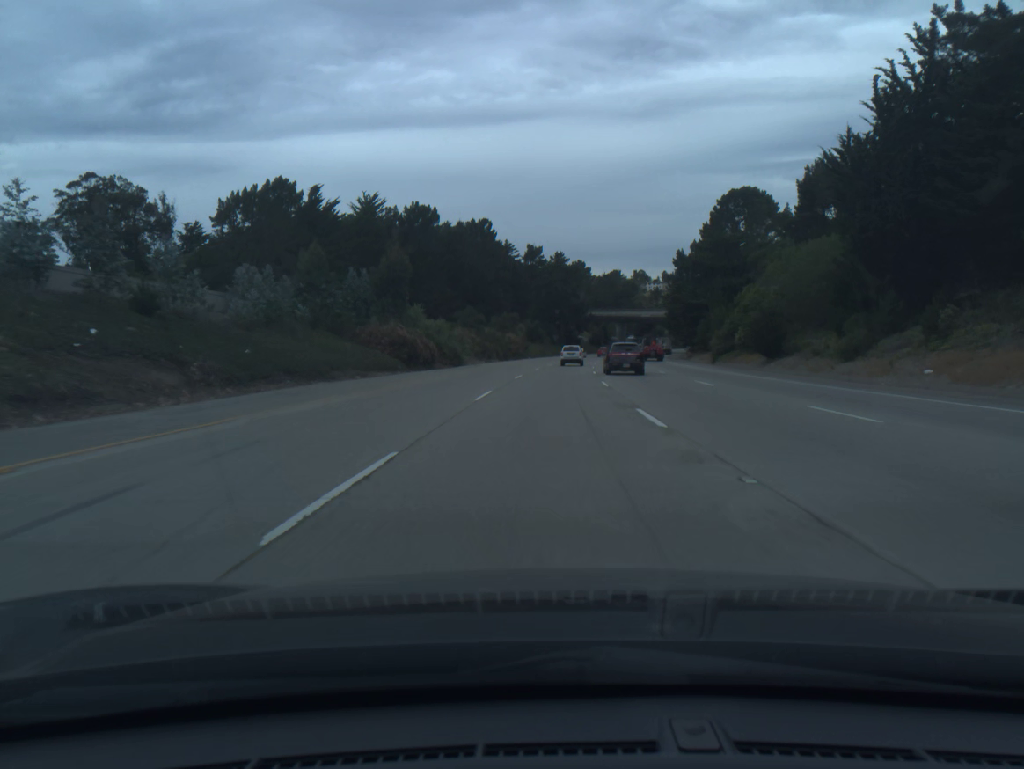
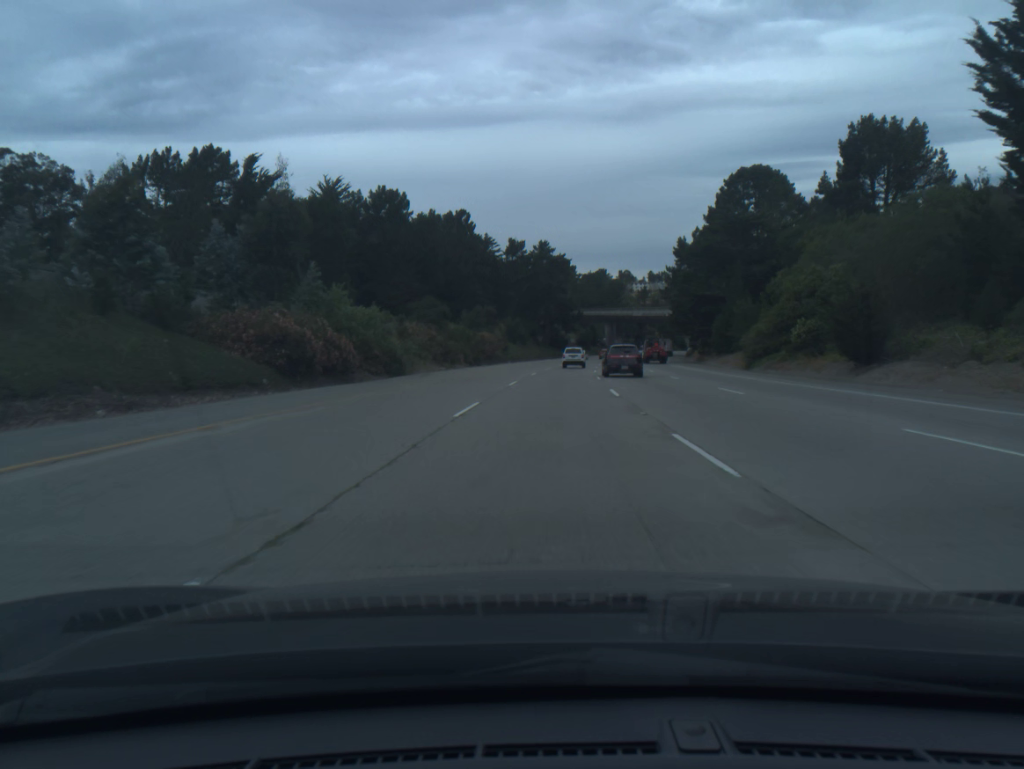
(+0.2, +19.1) m; +1°
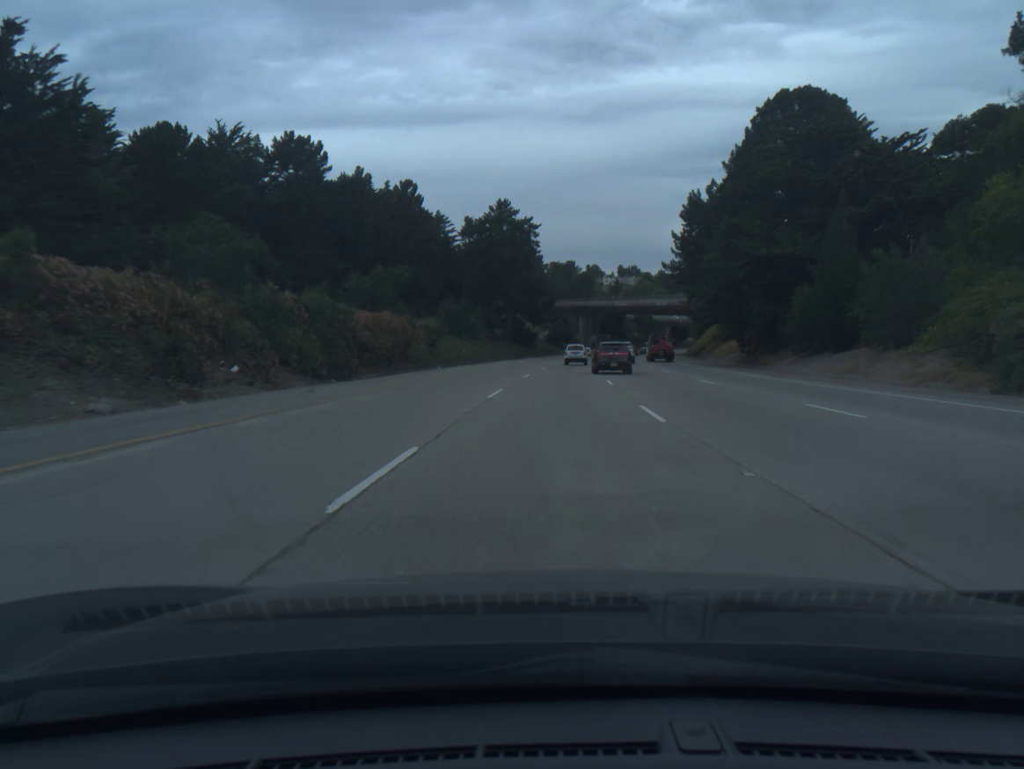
(+0.8, +38.1) m; +2°
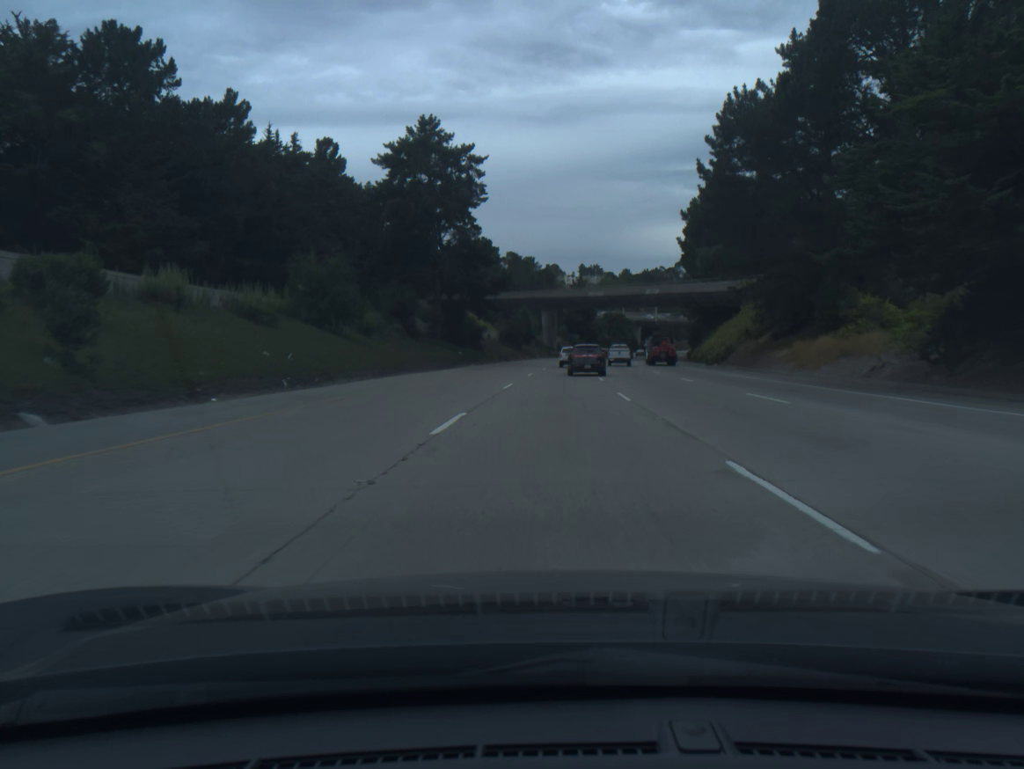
(+1.0, +38.0) m; +3°
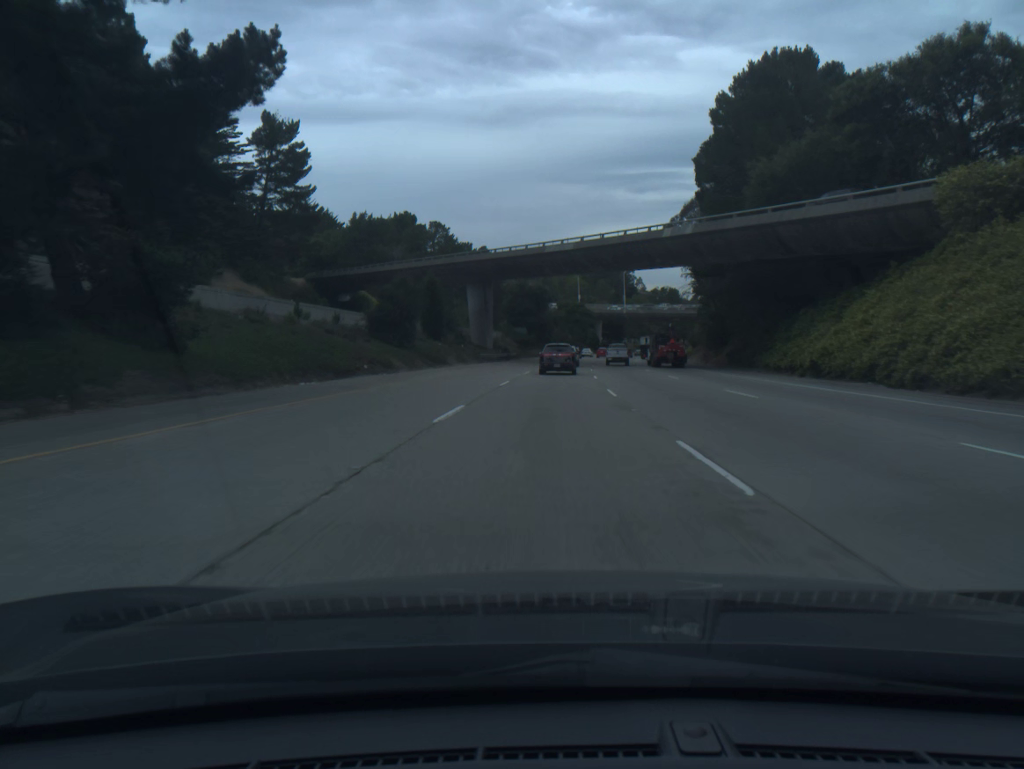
(+2.2, +56.7) m; +4°
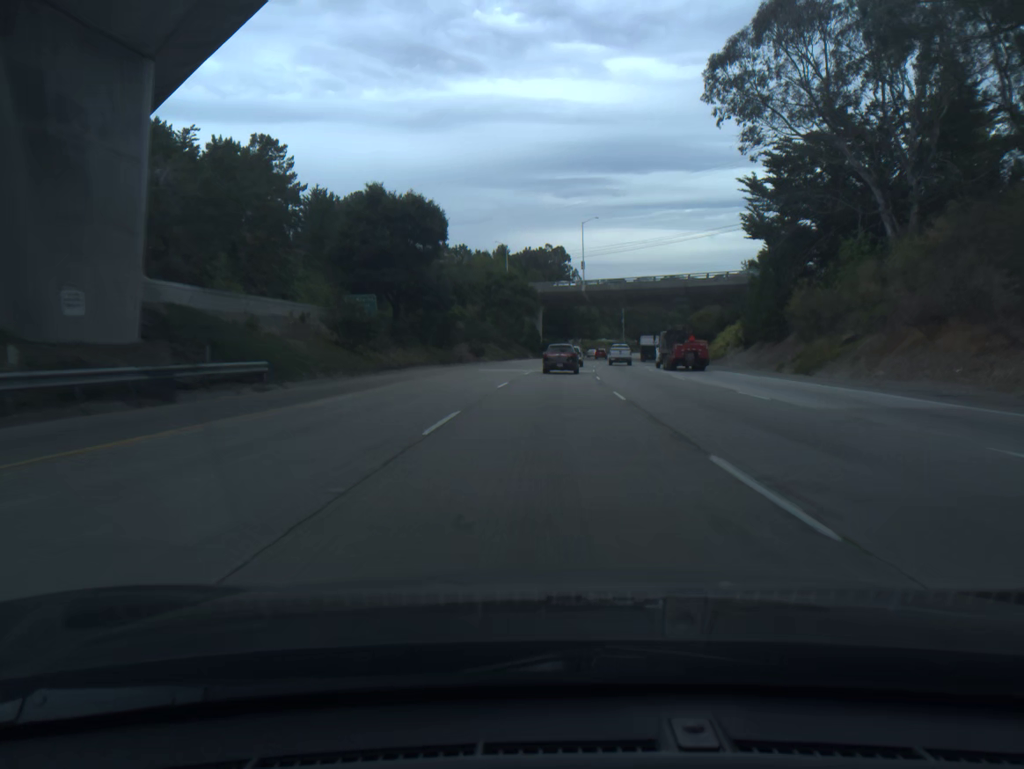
(+3.1, +74.6) m; +5°
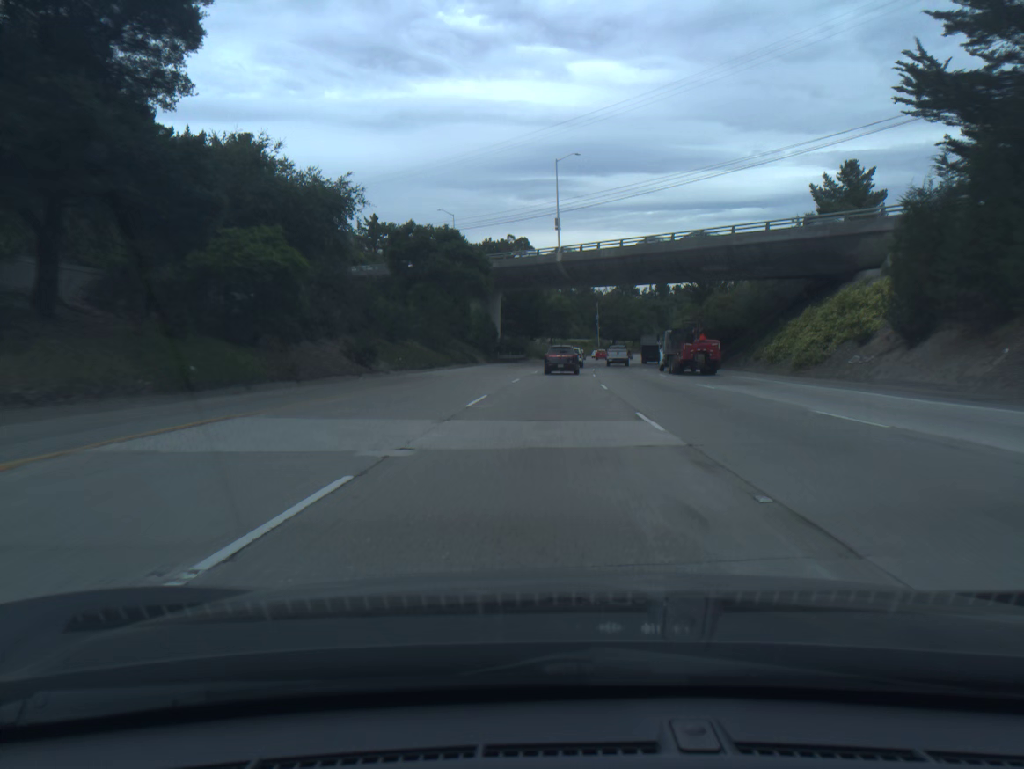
(+0.9, +36.9) m; +3°
